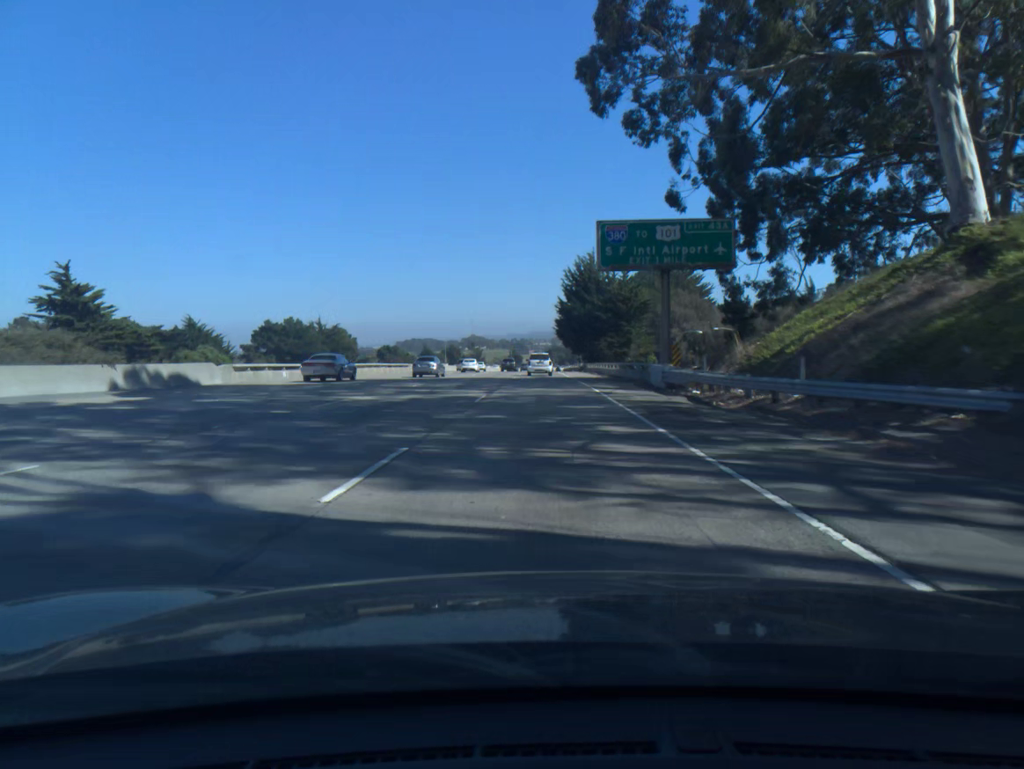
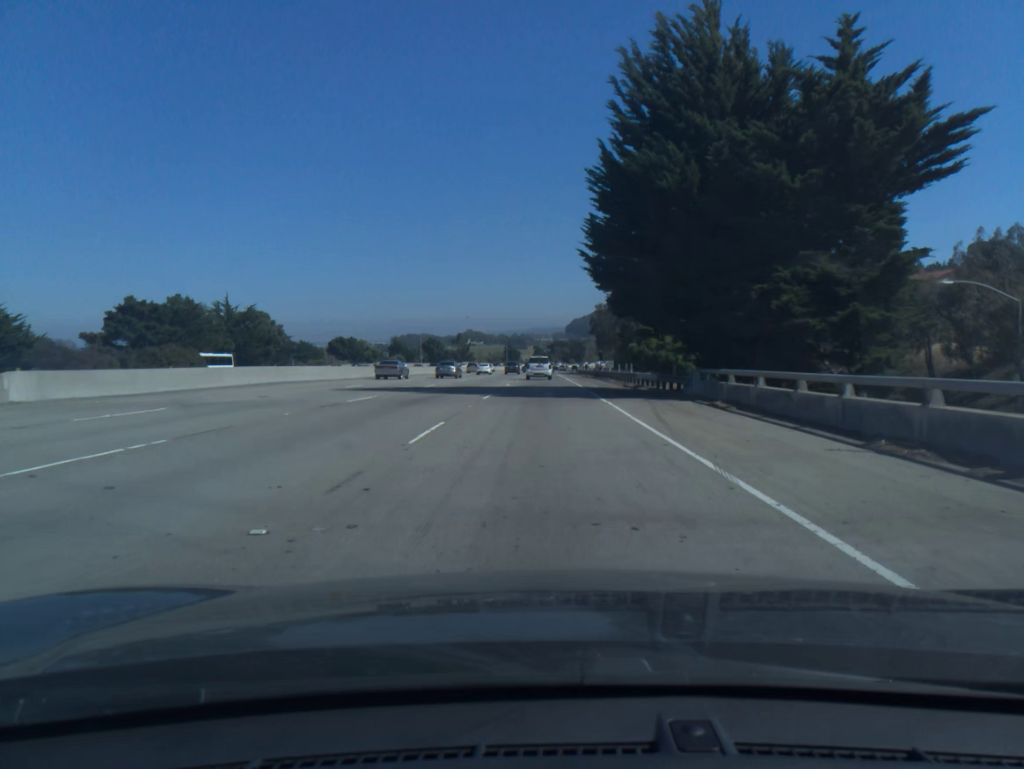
(0.0, +68.6) m; 0°
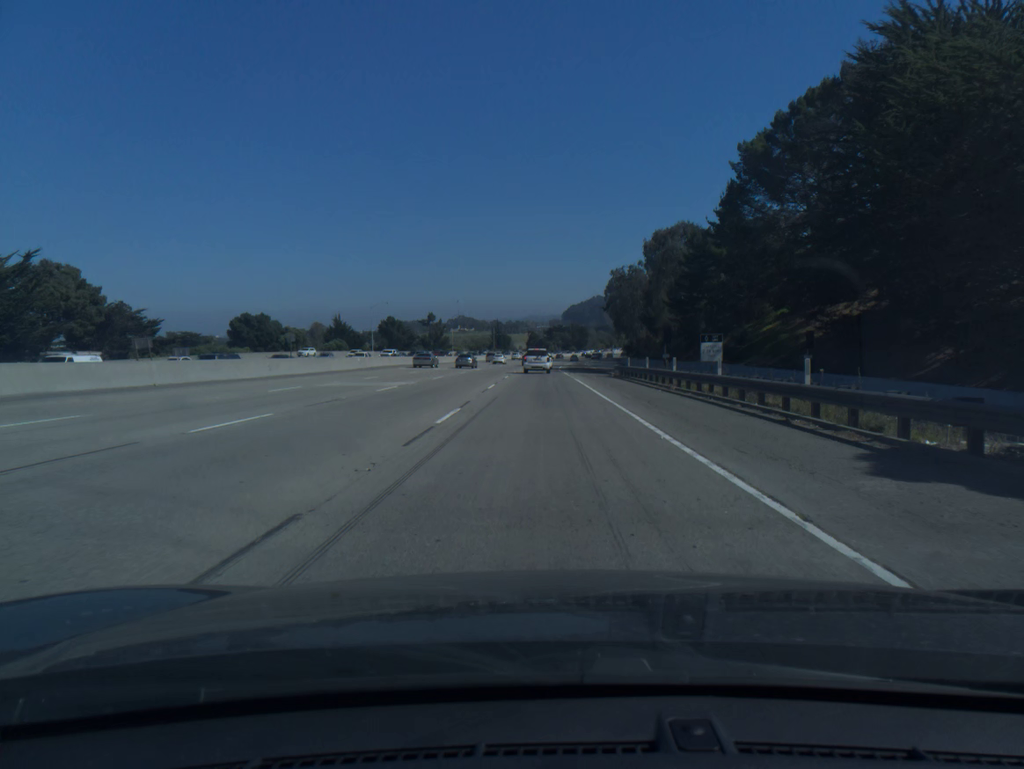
(+0.2, +69.0) m; 0°
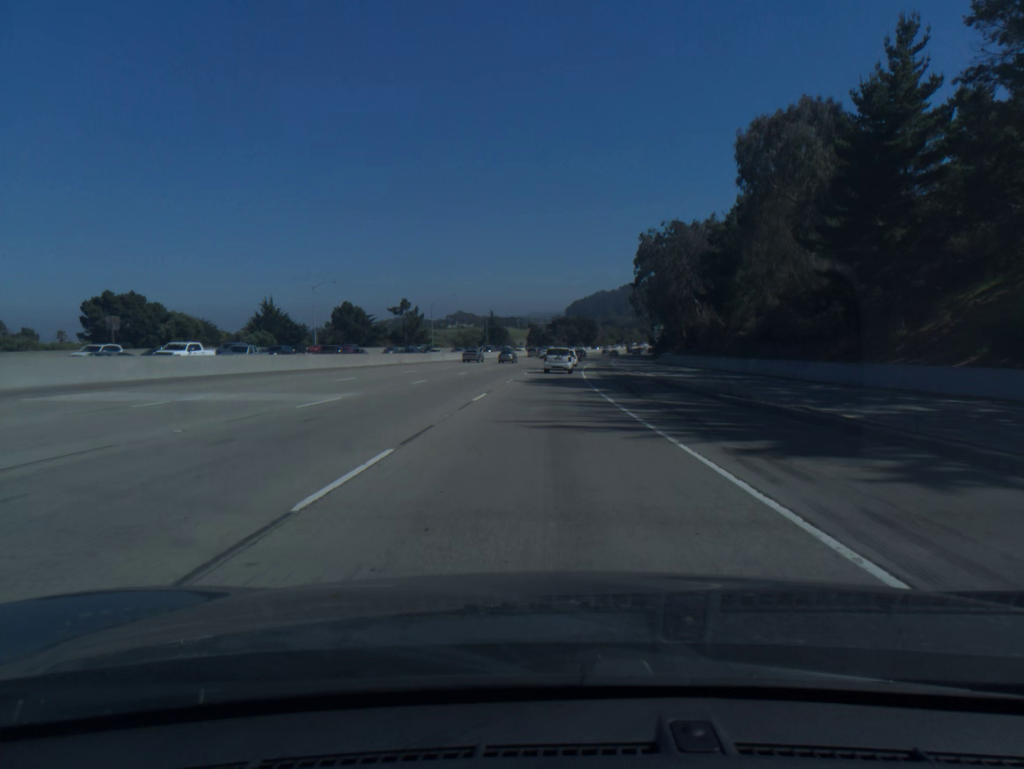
(-0.1, +51.6) m; 0°
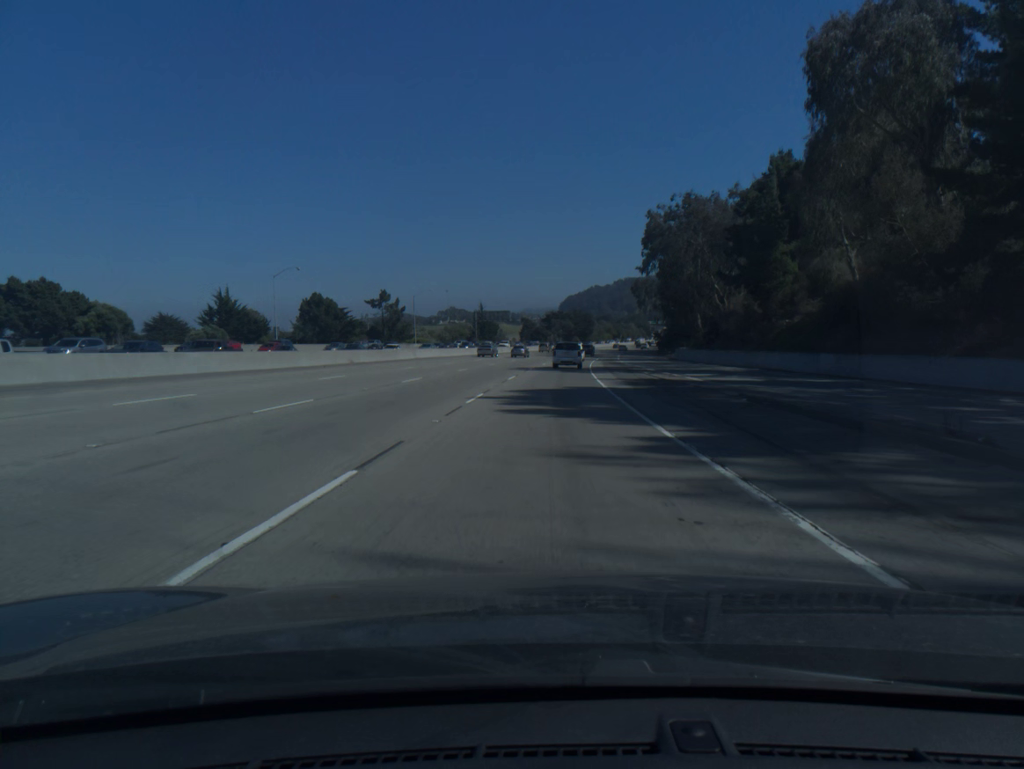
(0.0, +17.0) m; 0°
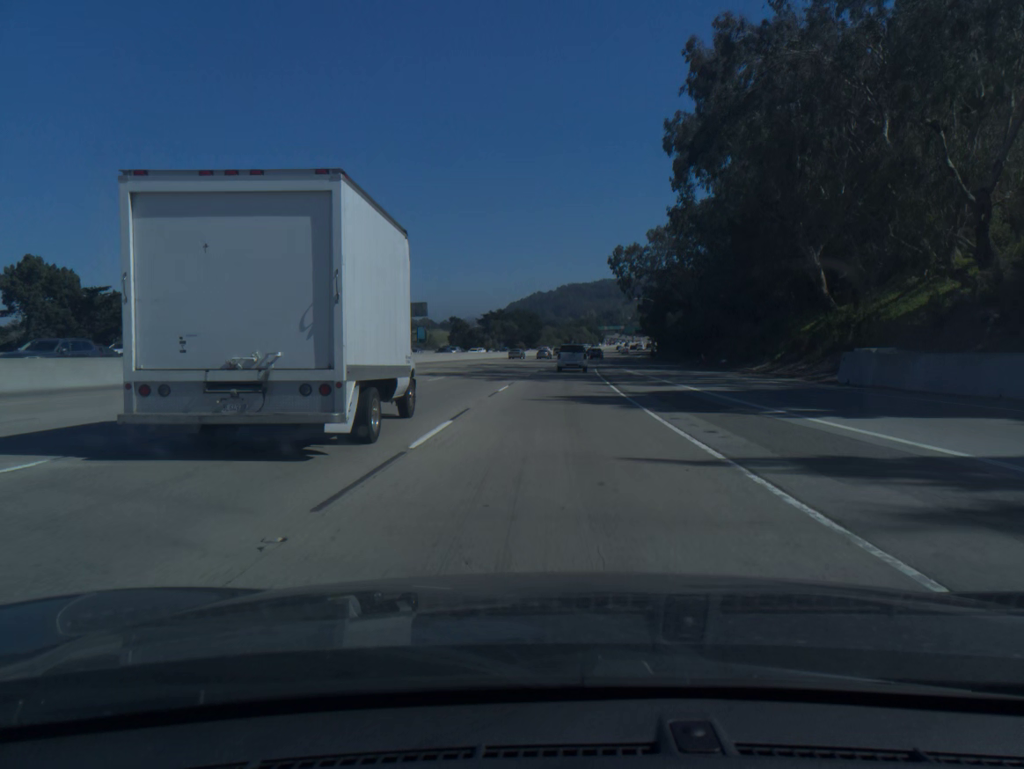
(+2.1, +66.9) m; +4°
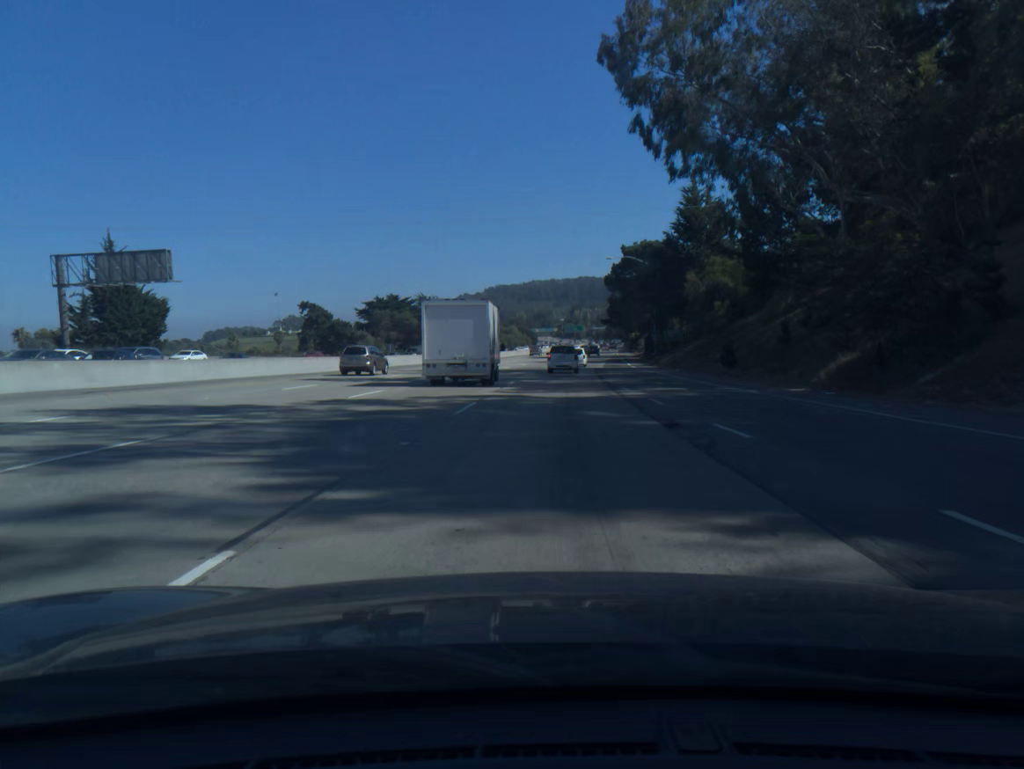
(+3.9, +81.6) m; +5°
